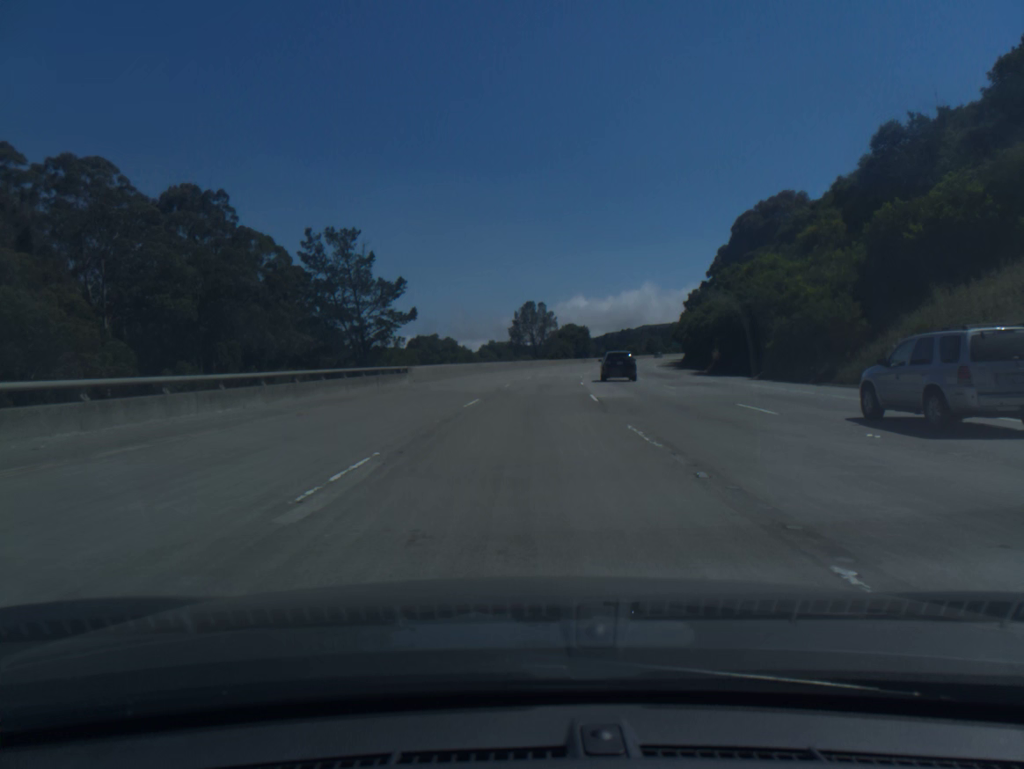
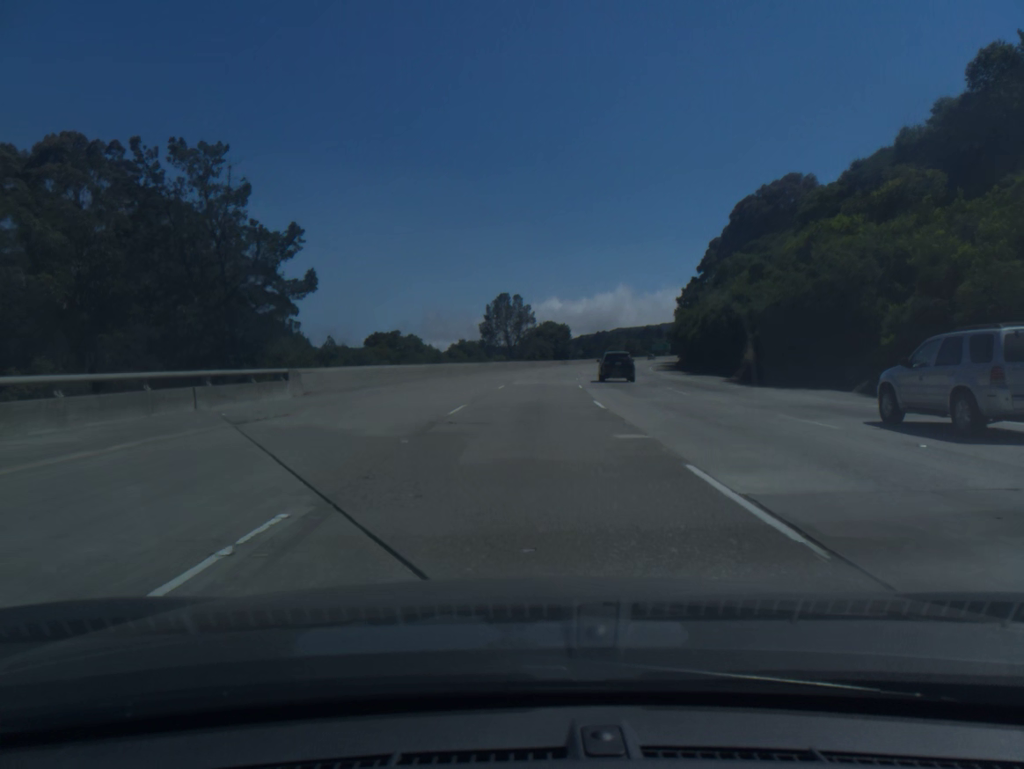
(+0.3, +18.8) m; +2°
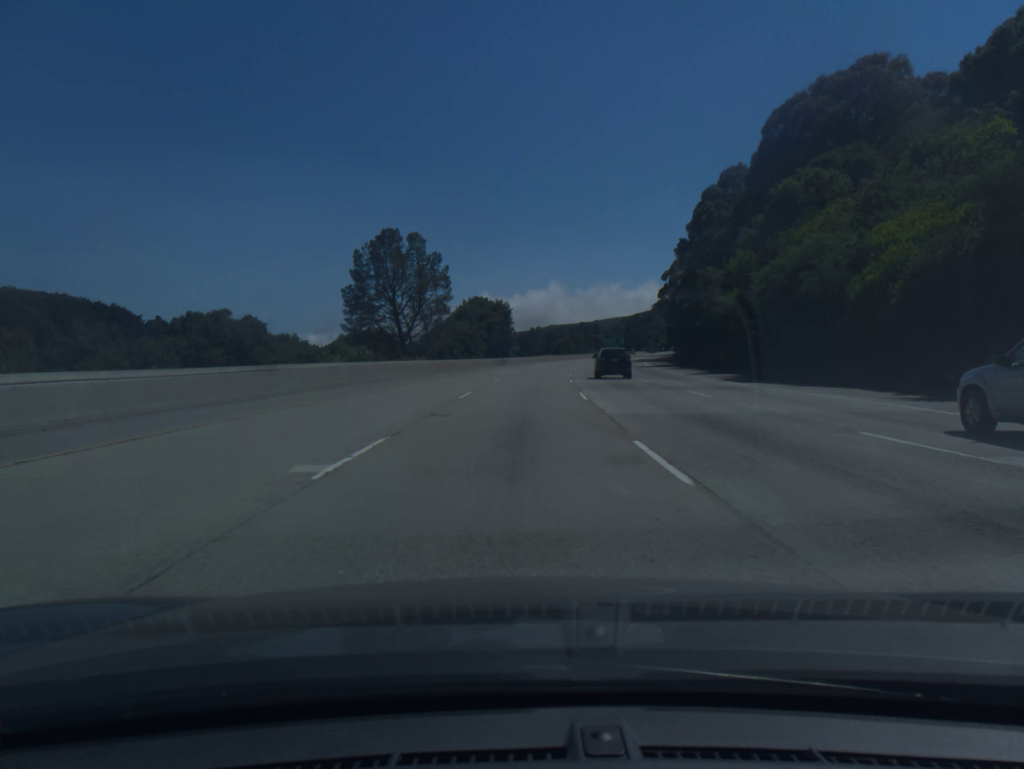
(+2.5, +56.1) m; +5°
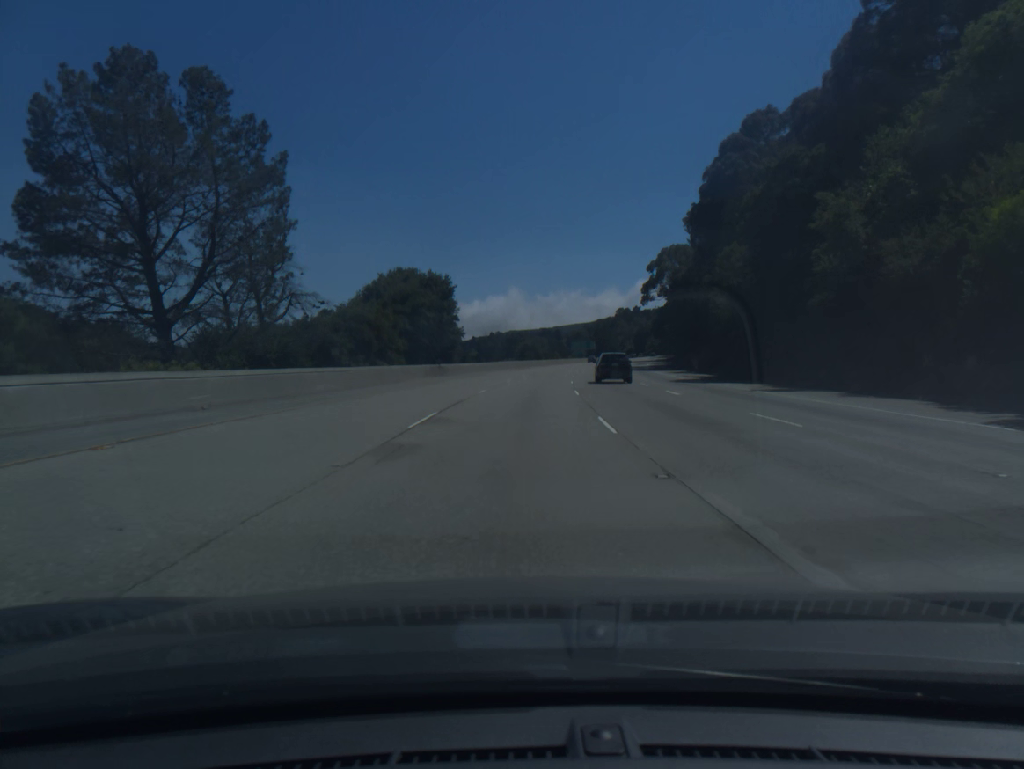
(+0.9, +37.3) m; +3°
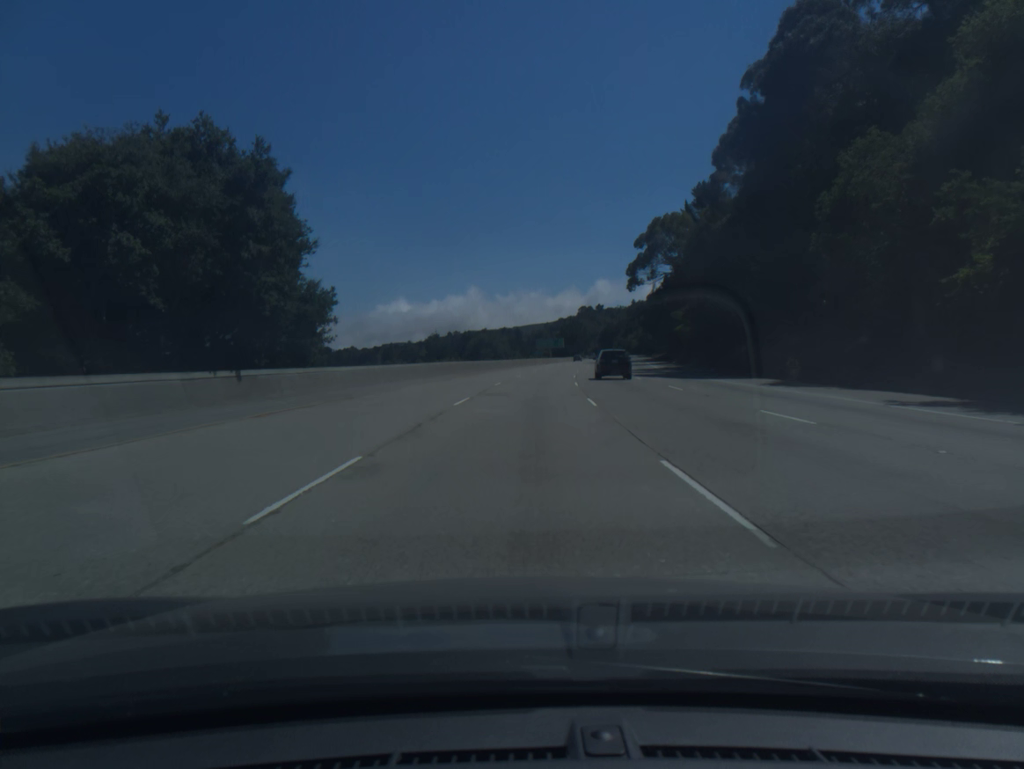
(+0.9, +37.5) m; +3°
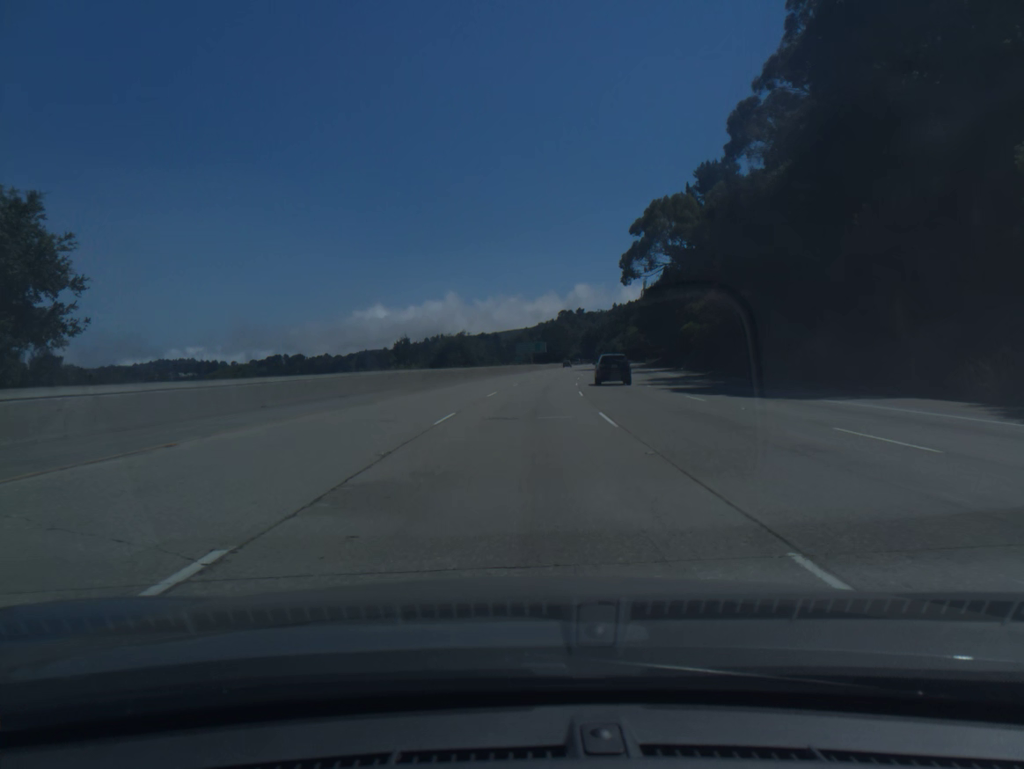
(+0.3, +18.8) m; +1°
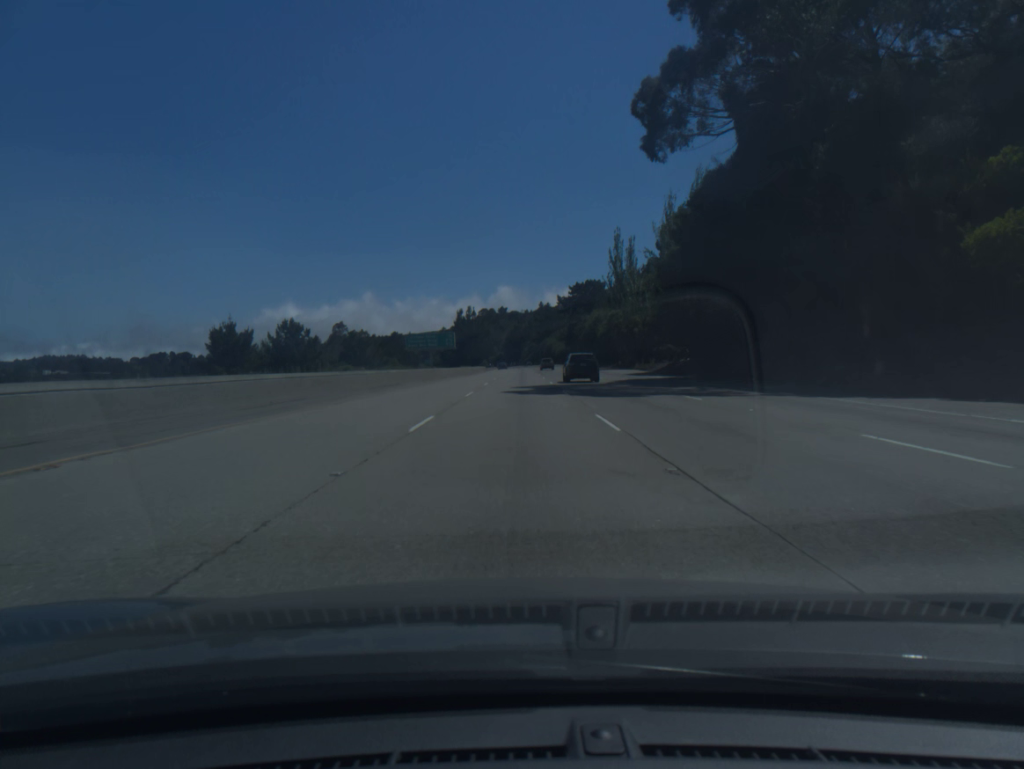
(+4.3, +74.9) m; +6°
